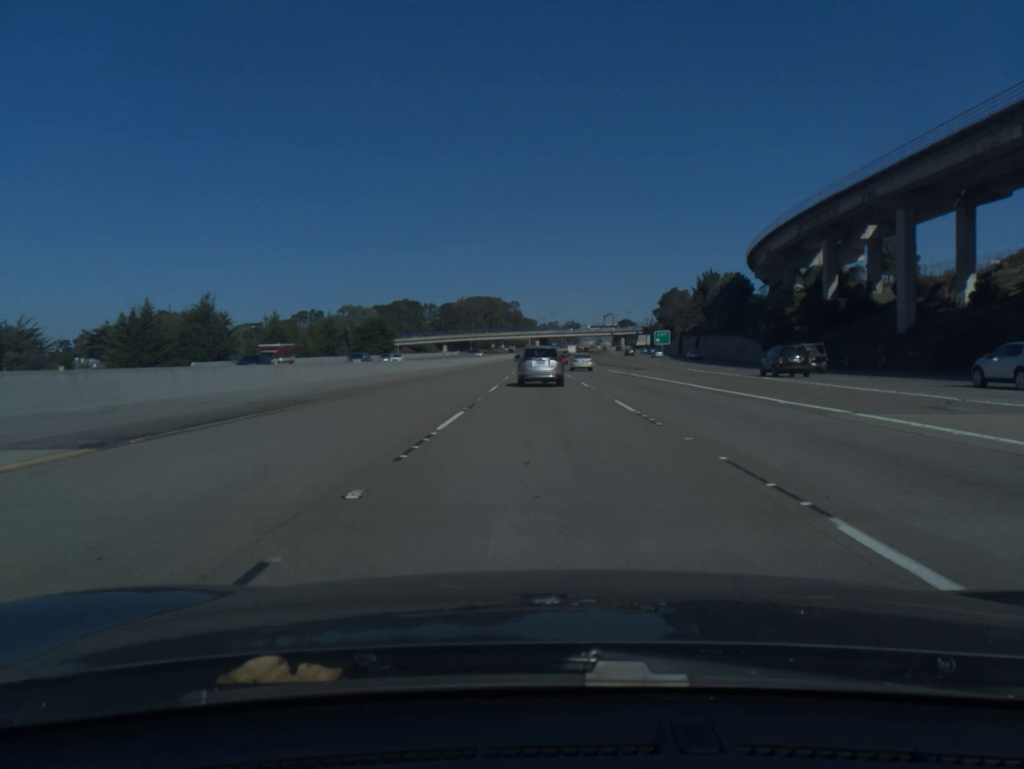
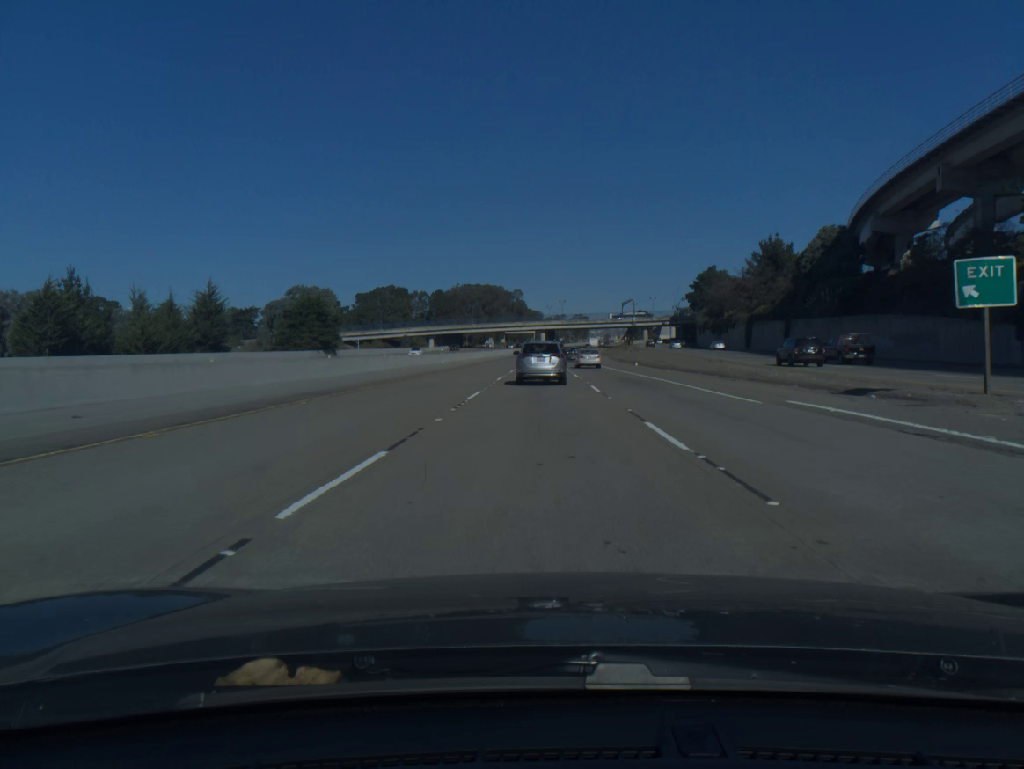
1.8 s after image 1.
(-0.1, +50.7) m; 0°
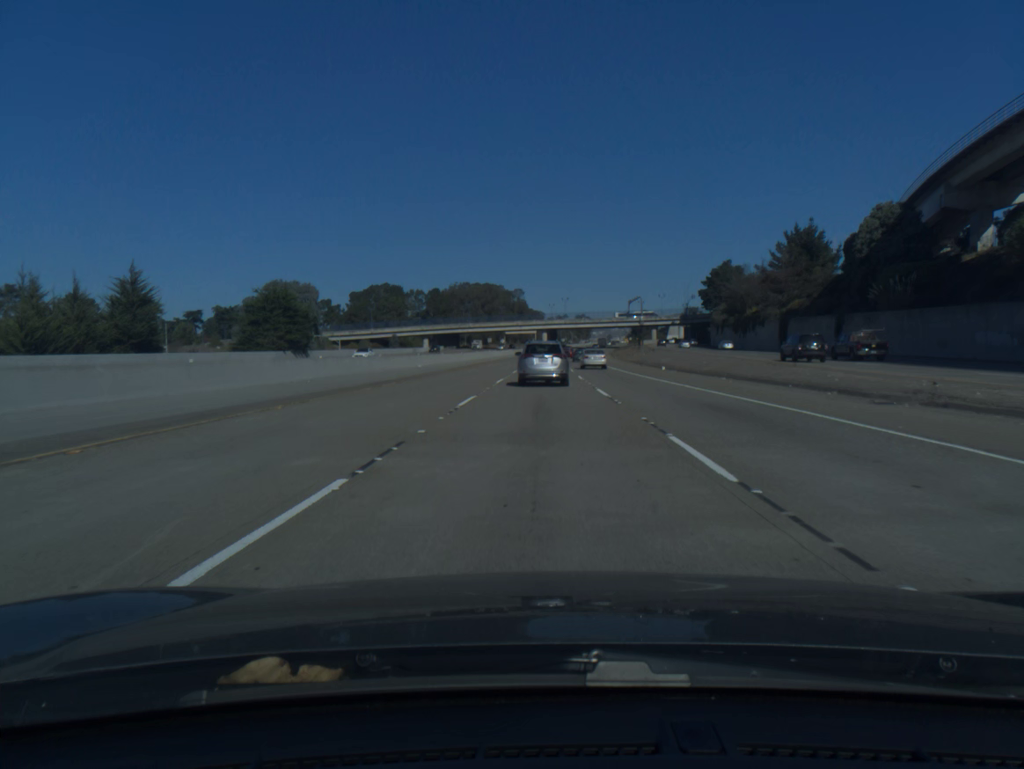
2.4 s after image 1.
(0.0, +16.7) m; 0°
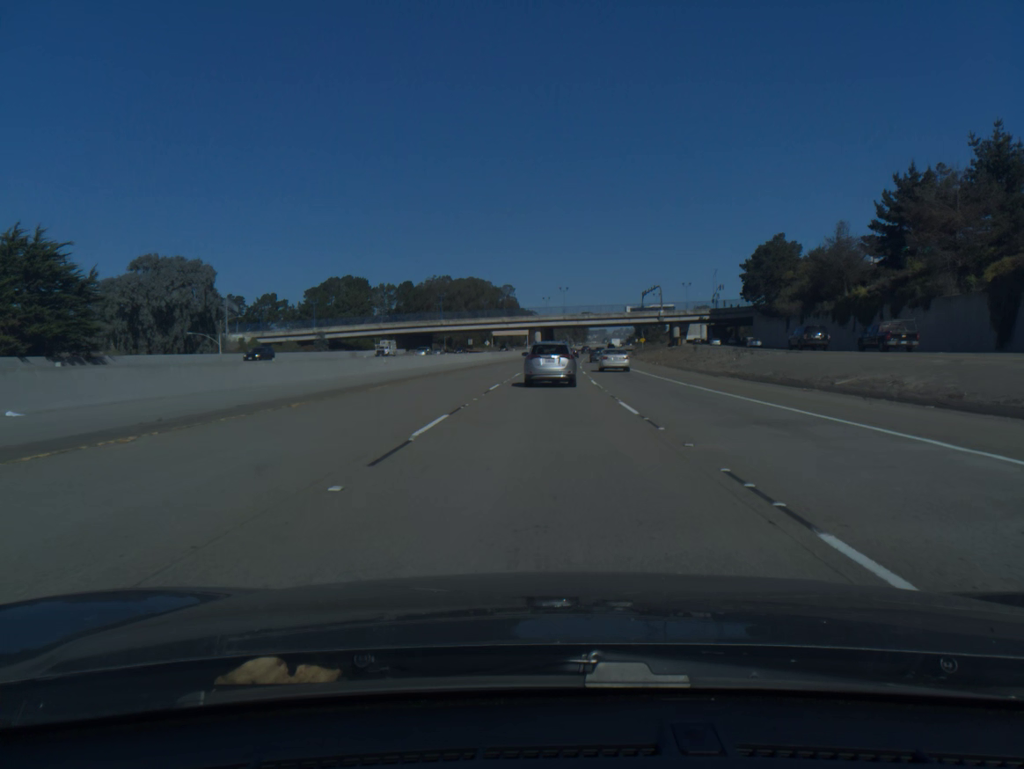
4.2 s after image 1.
(+0.2, +49.7) m; +1°
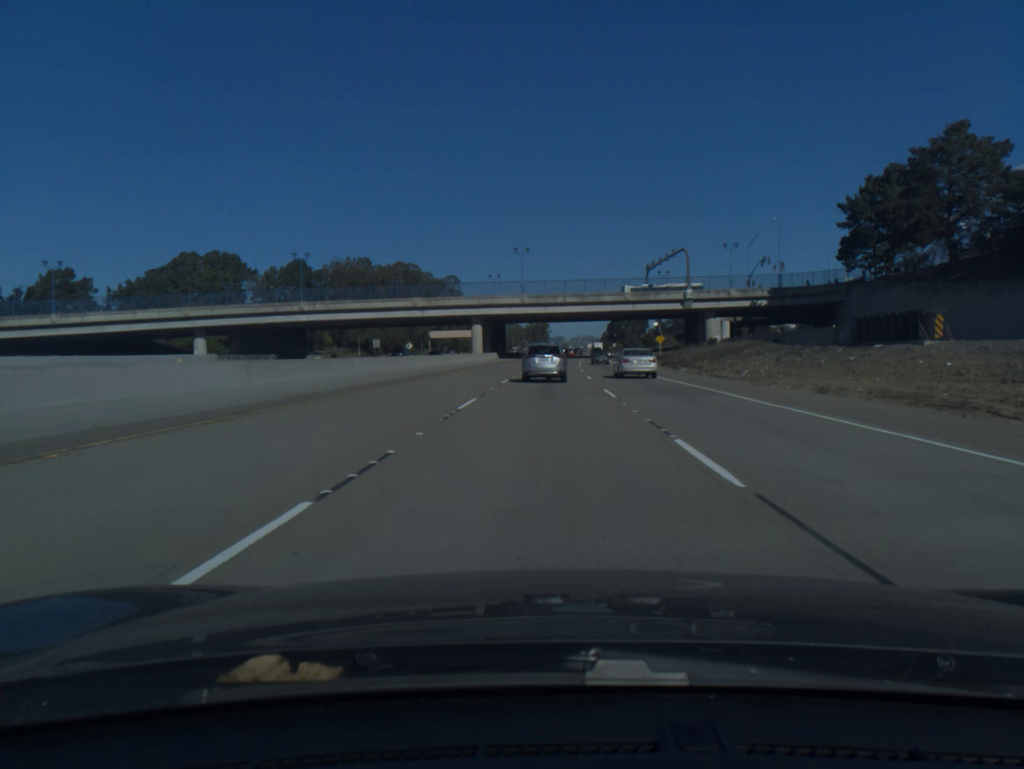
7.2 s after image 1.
(+2.1, +81.1) m; +3°
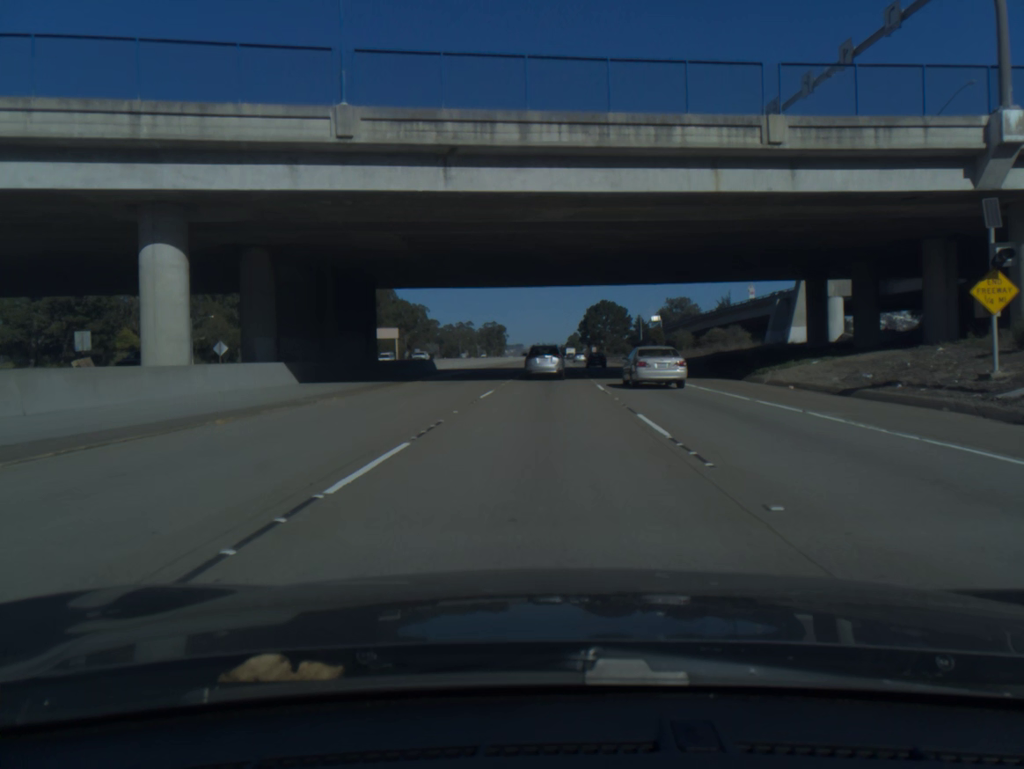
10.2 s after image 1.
(+2.4, +82.7) m; +3°
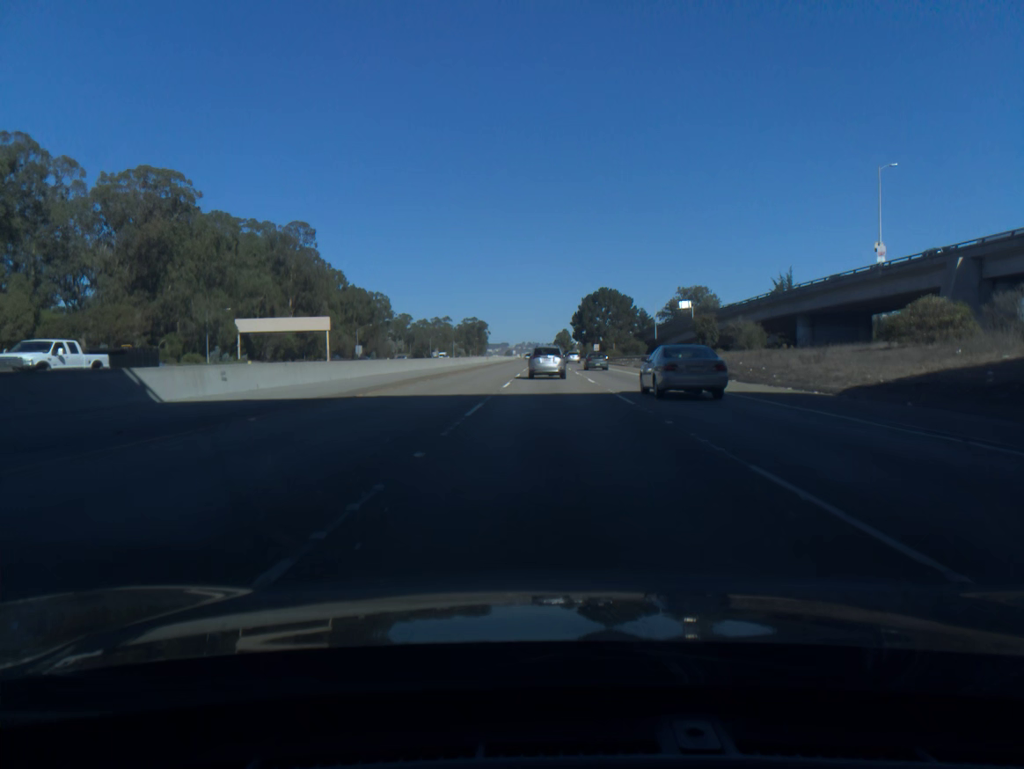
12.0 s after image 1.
(+0.4, +50.7) m; +1°
